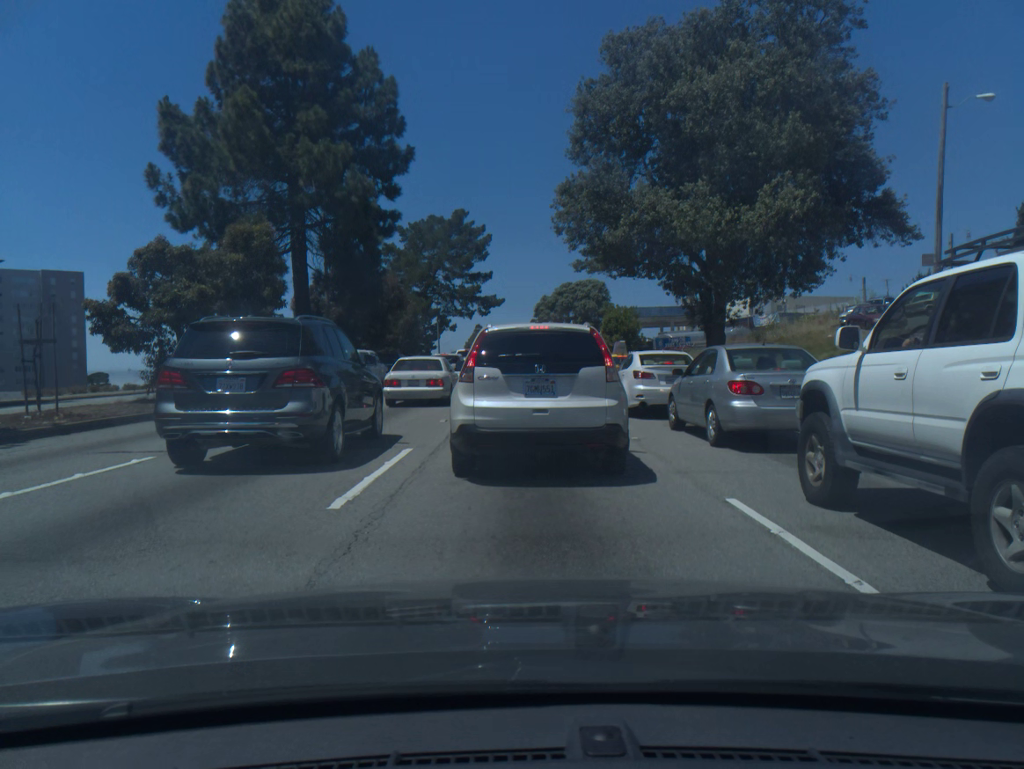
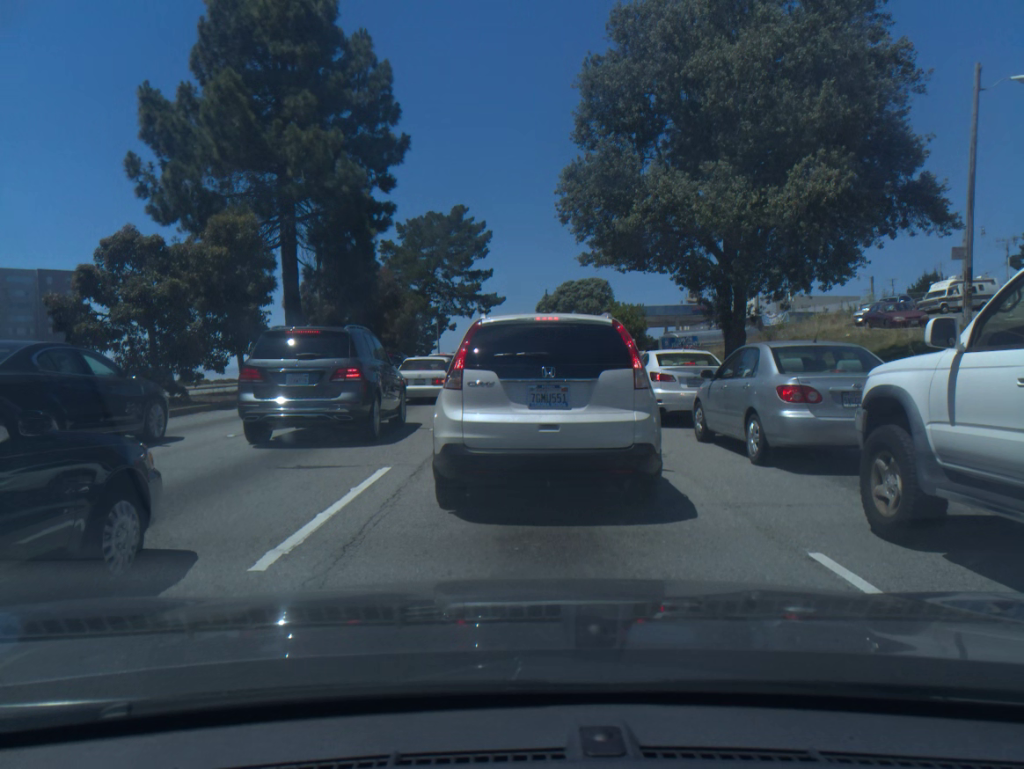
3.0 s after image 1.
(0.0, +2.0) m; 0°
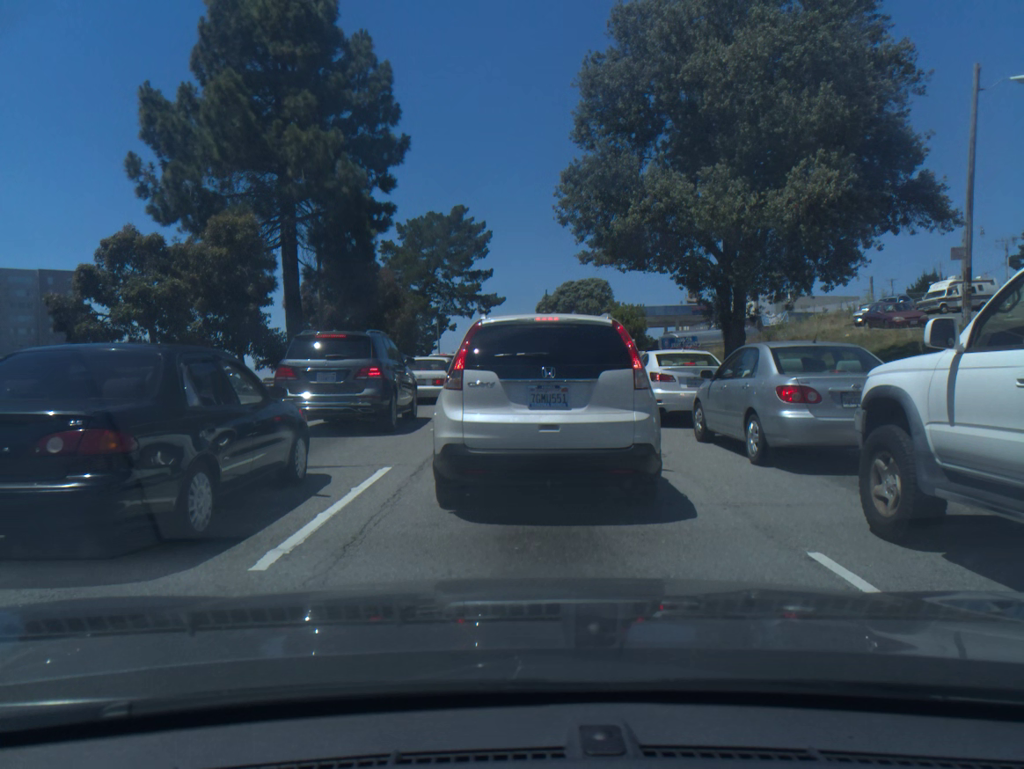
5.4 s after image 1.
(-0.1, 0.0) m; 0°
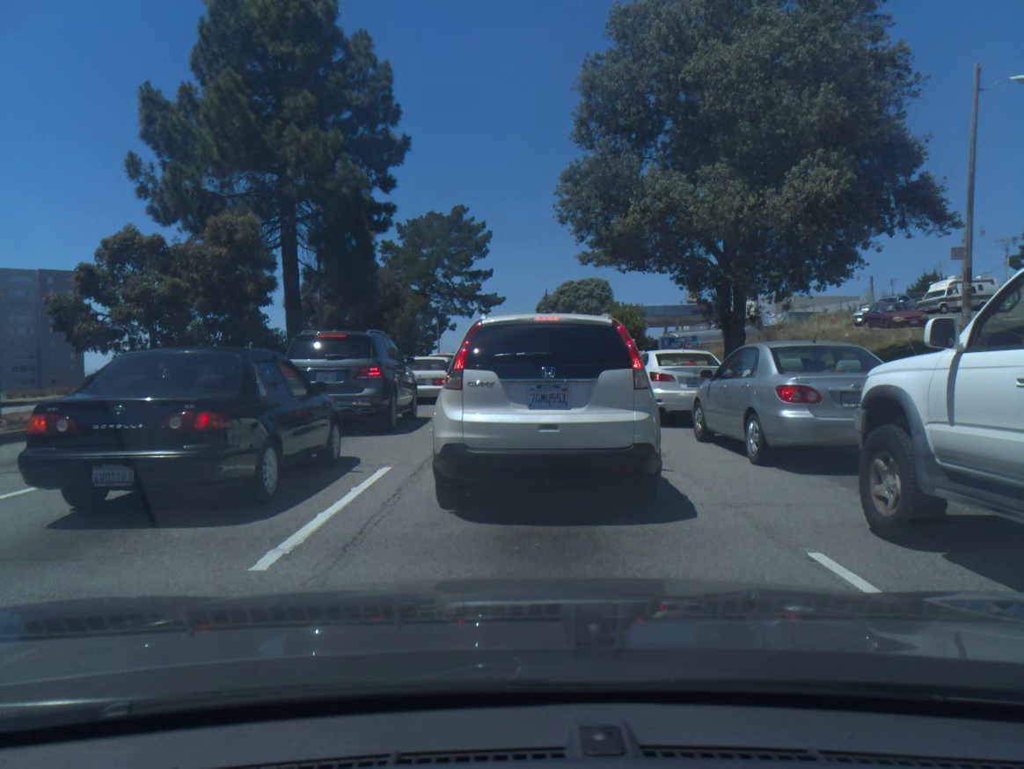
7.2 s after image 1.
(0.0, 0.0) m; 0°
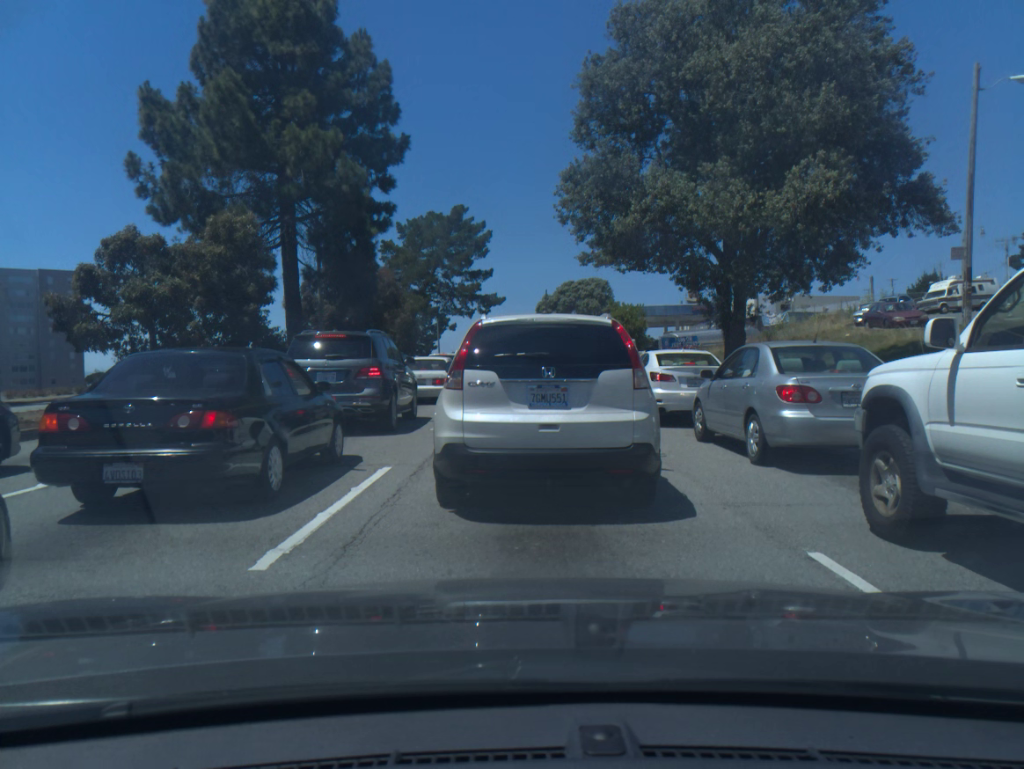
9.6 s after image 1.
(0.0, 0.0) m; 0°
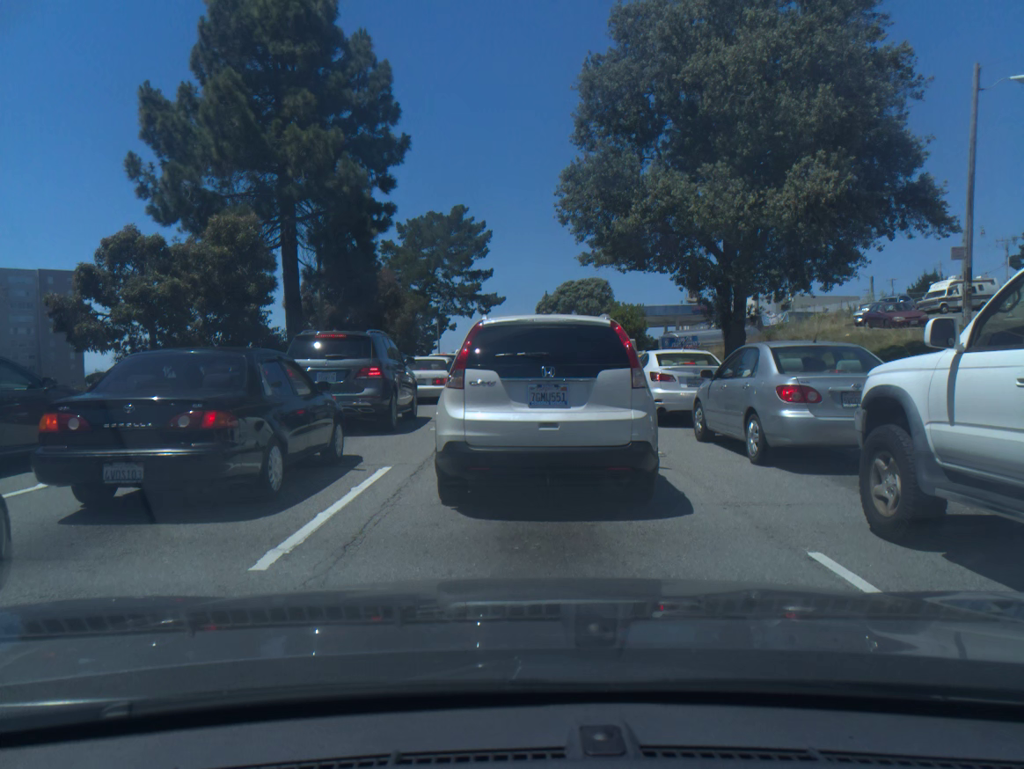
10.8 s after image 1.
(0.0, 0.0) m; 0°
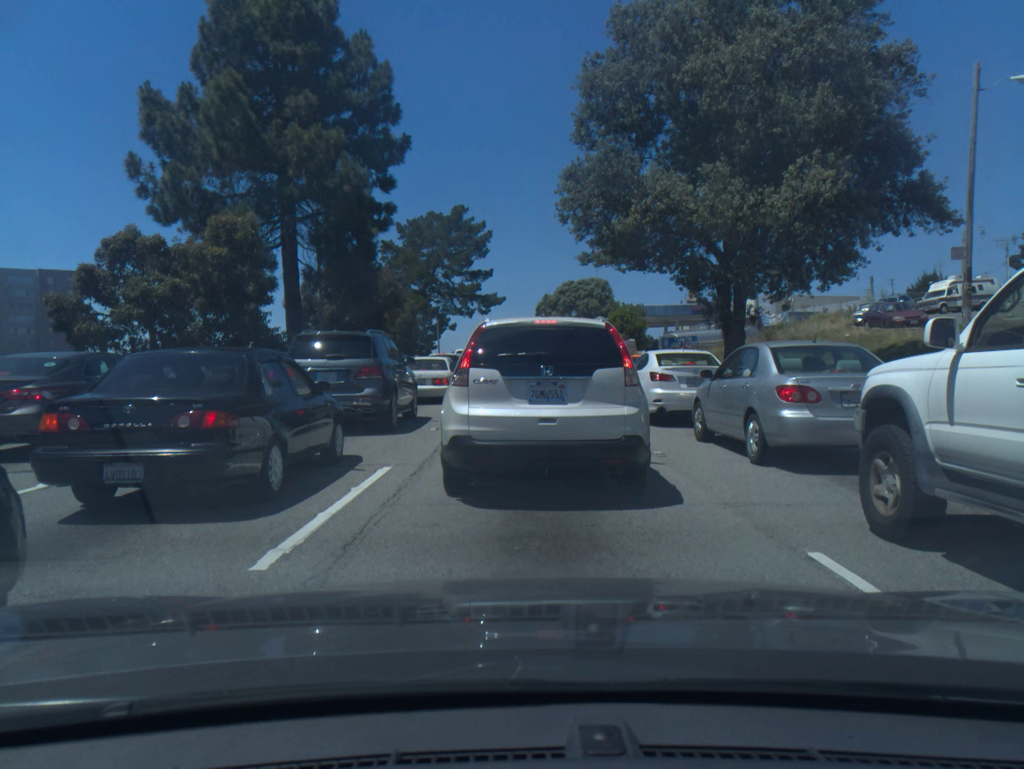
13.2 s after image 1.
(0.0, 0.0) m; 0°
